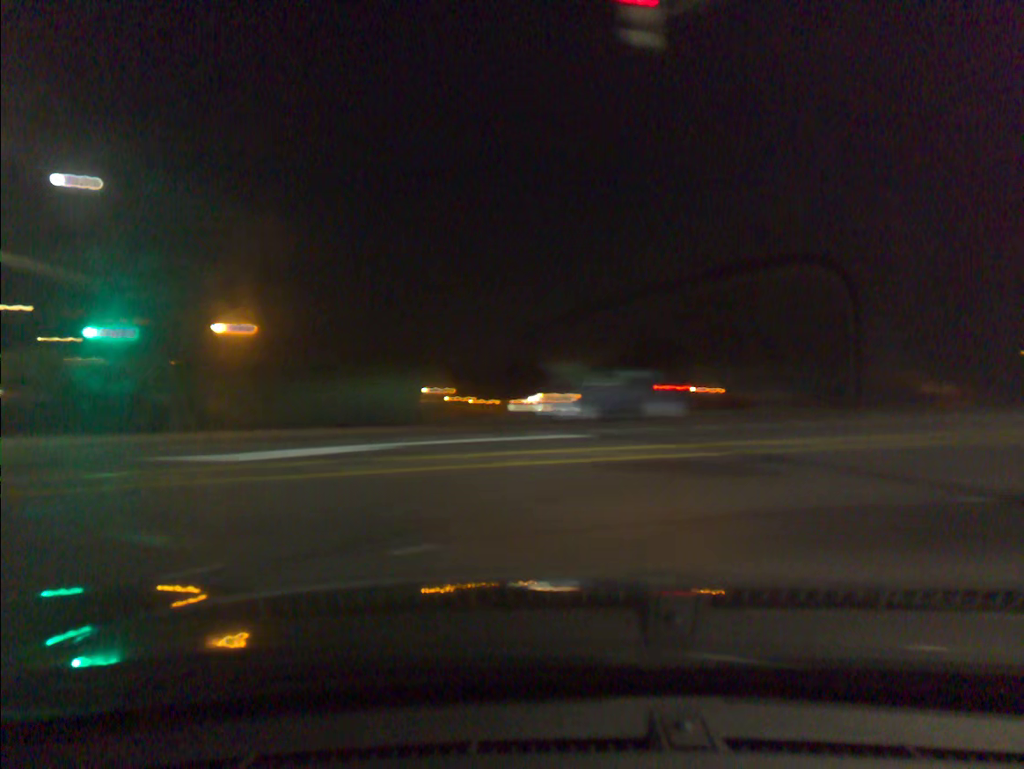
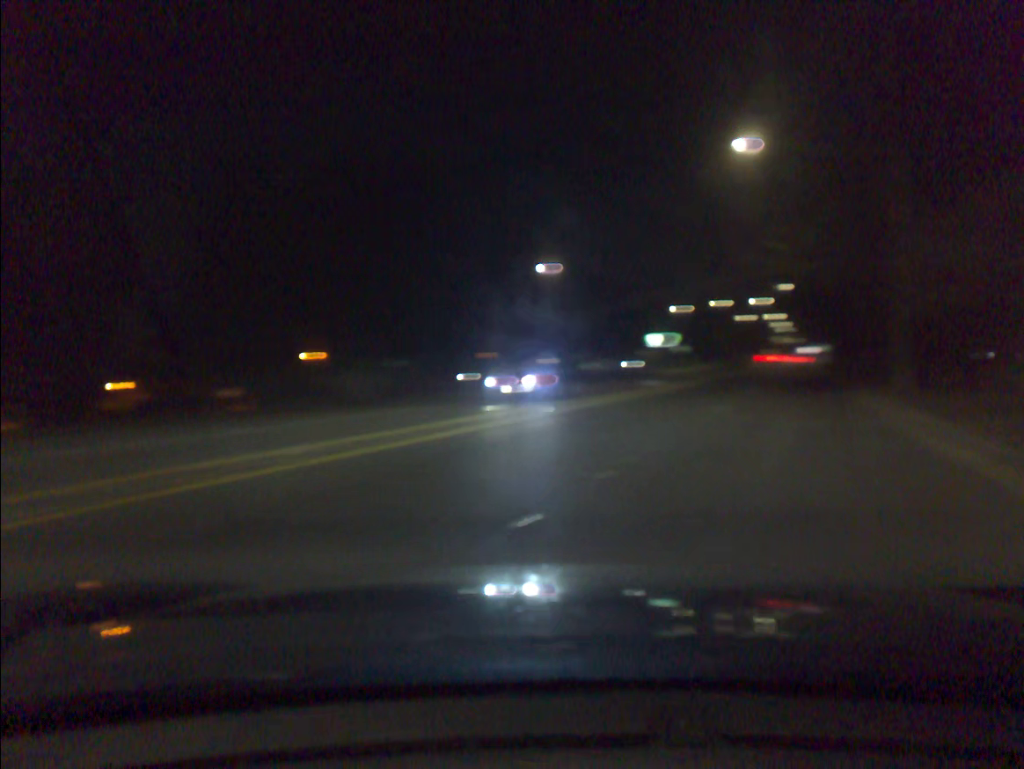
(+2.1, +5.8) m; +35°
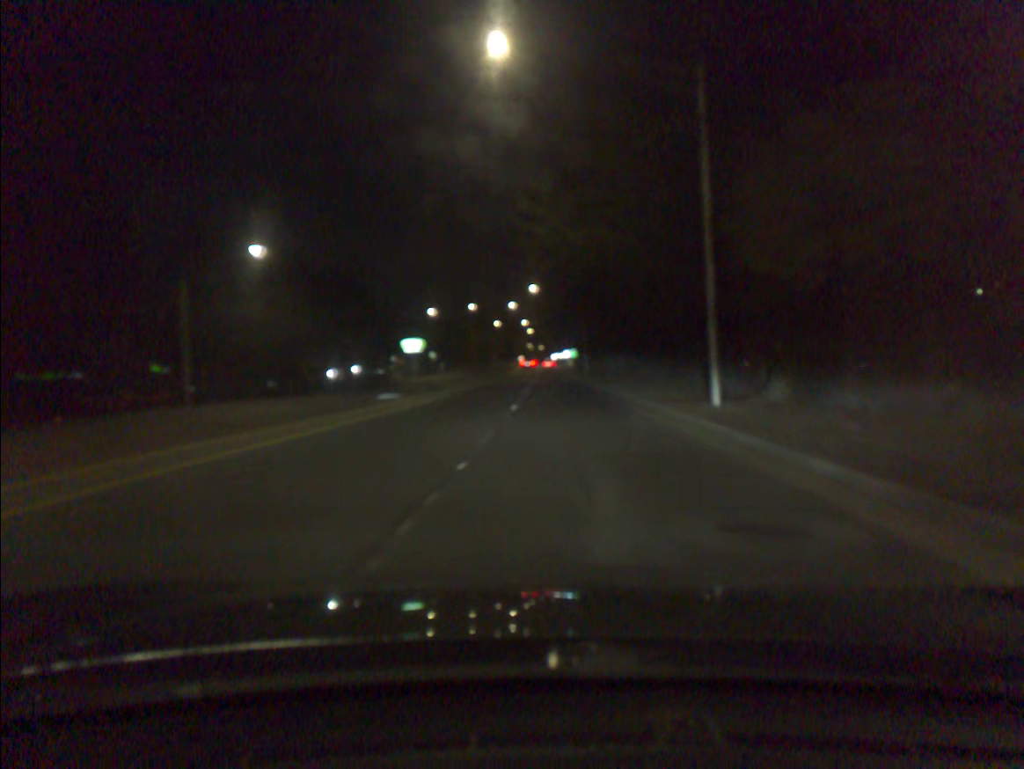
(+1.3, +10.3) m; +11°
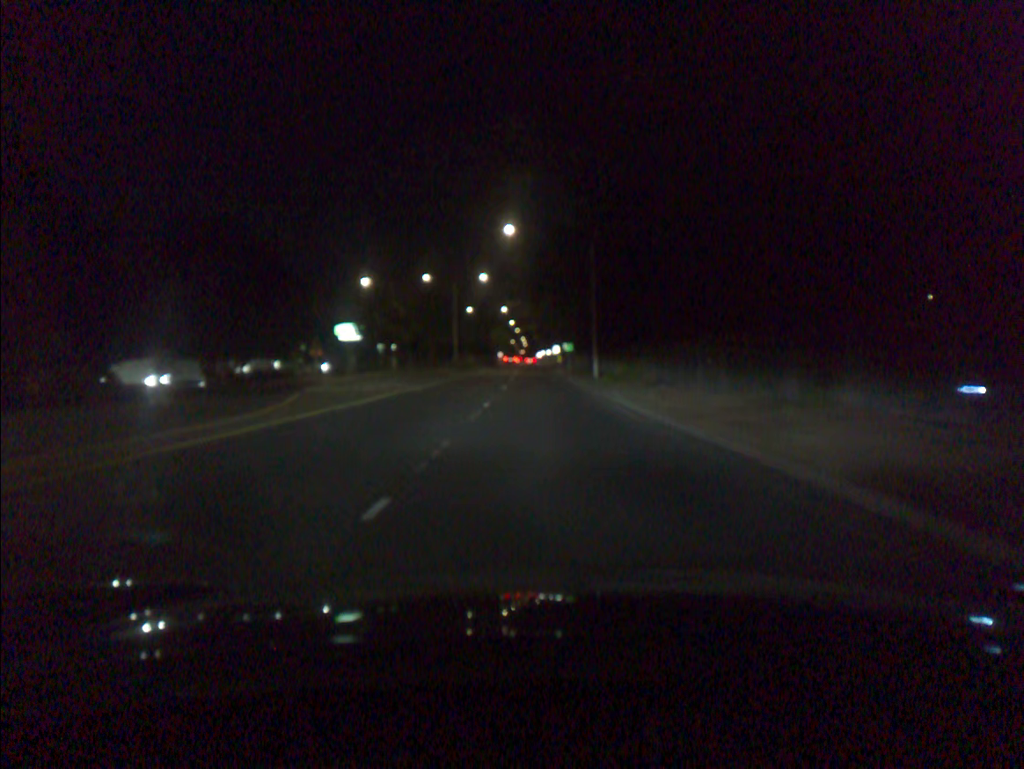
(+0.4, +32.5) m; +1°
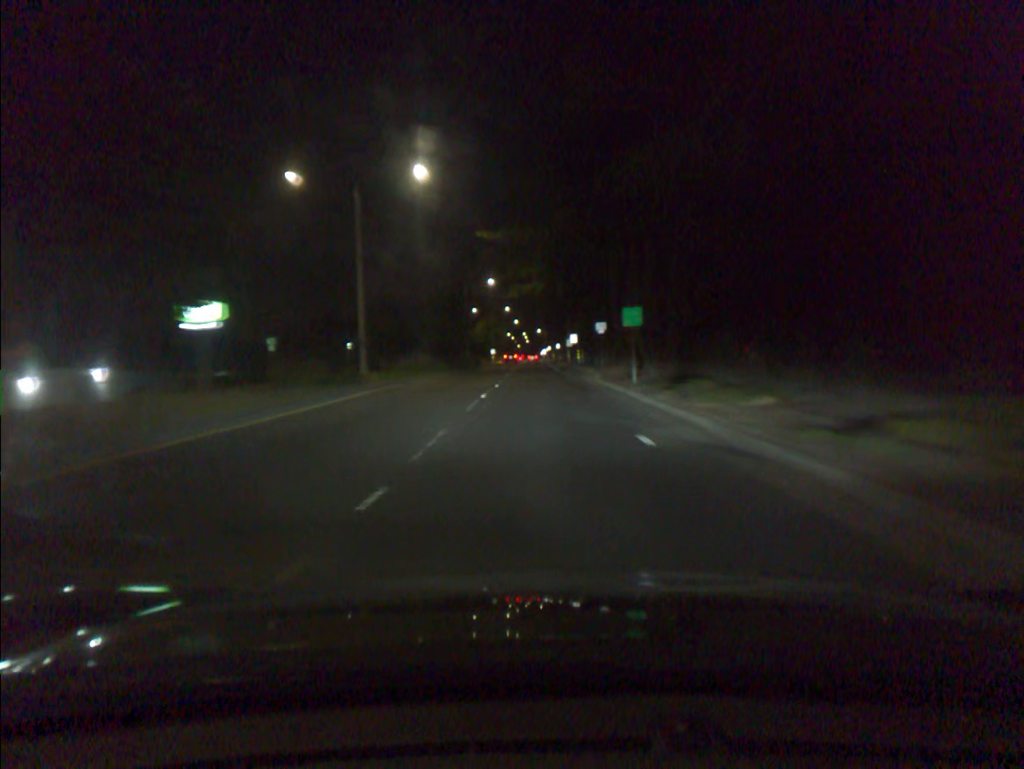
(-0.1, +43.9) m; 0°
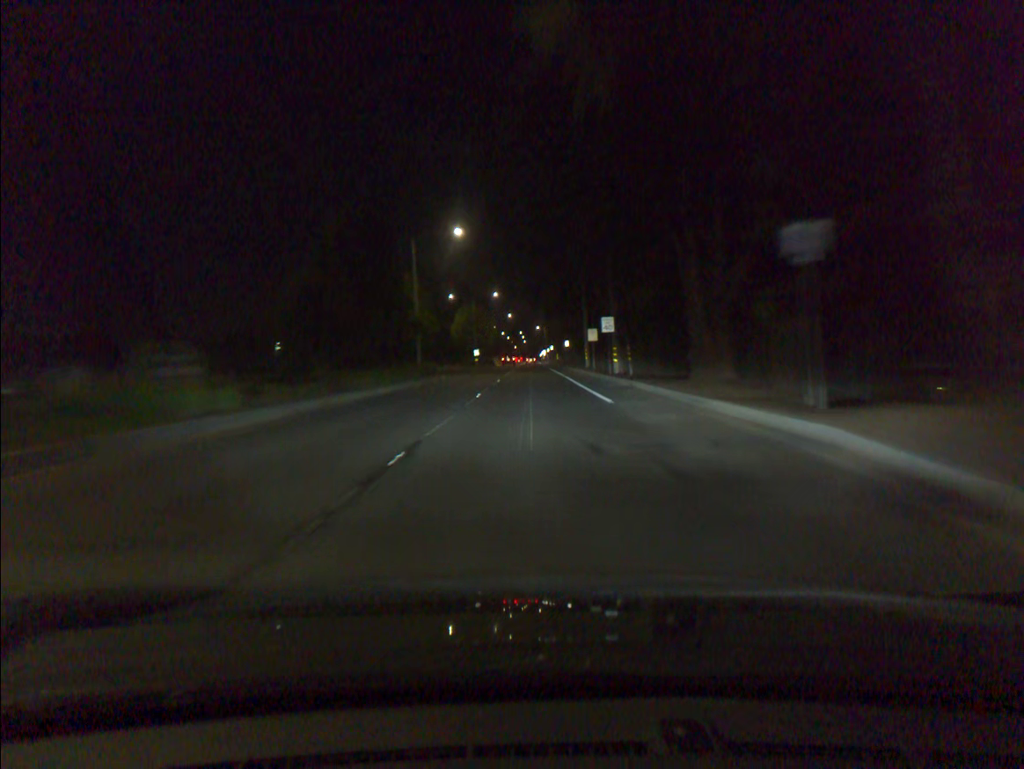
(-0.2, +35.9) m; 0°
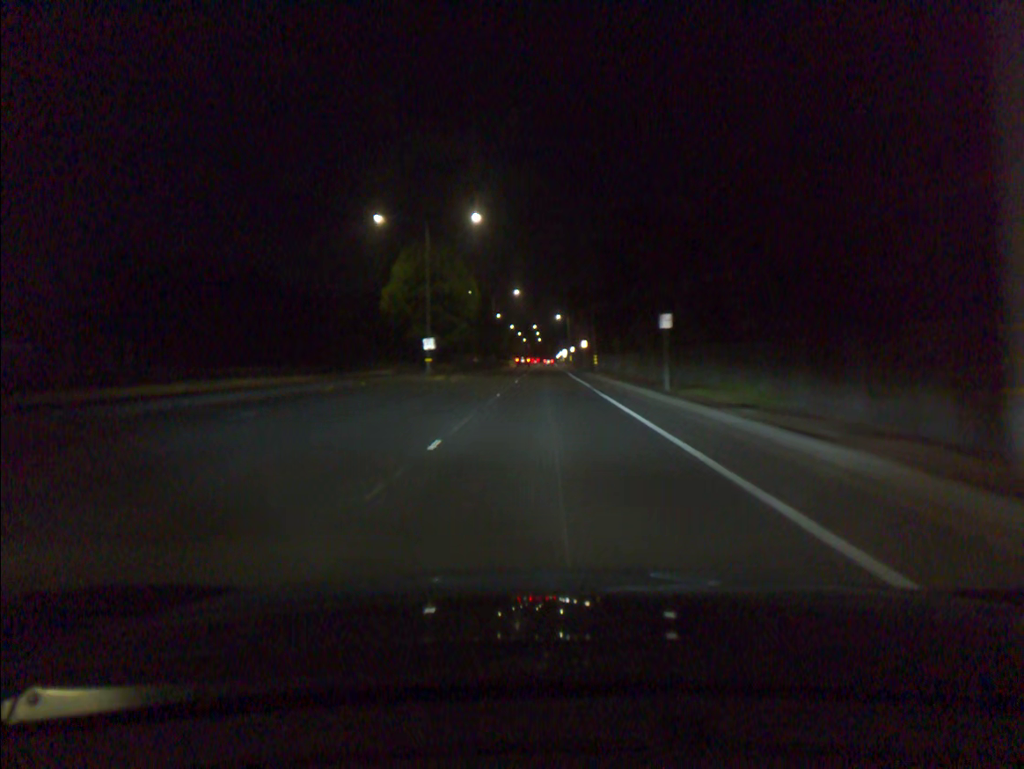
(-0.6, +56.8) m; -1°
